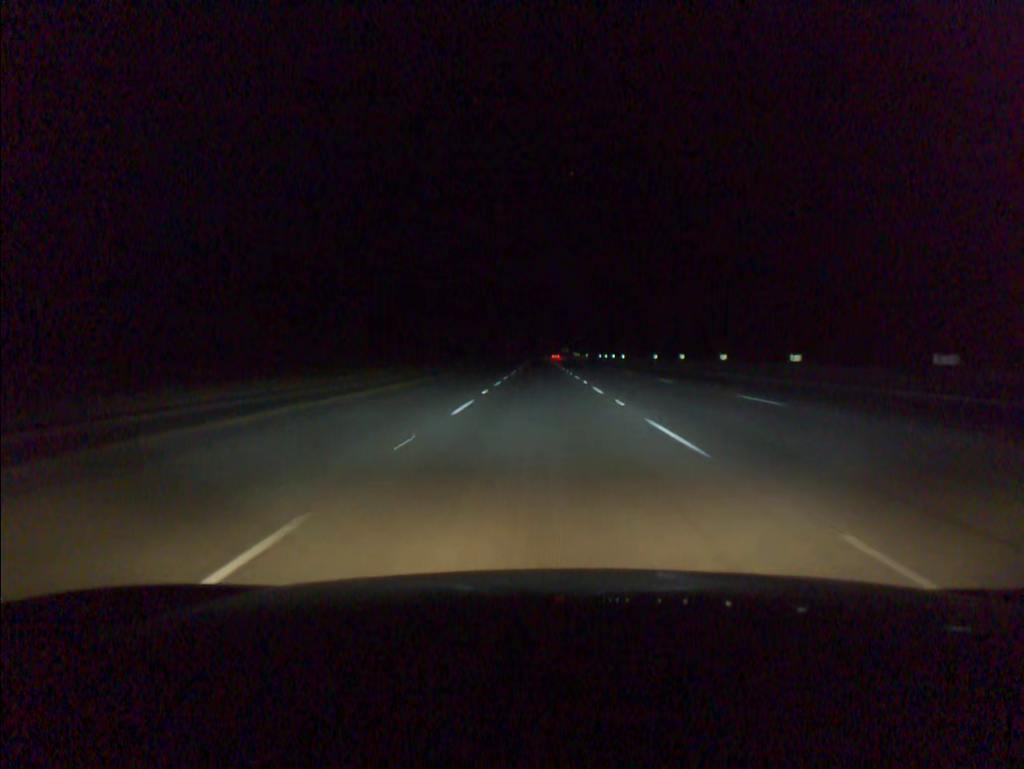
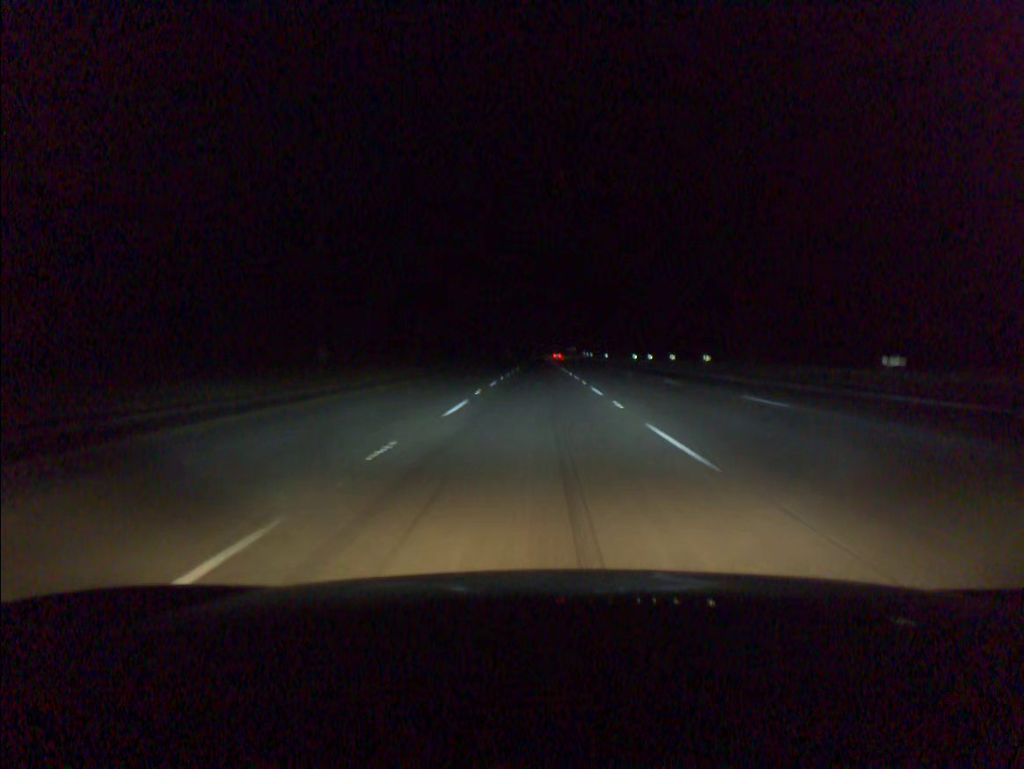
(+0.1, +59.5) m; 0°
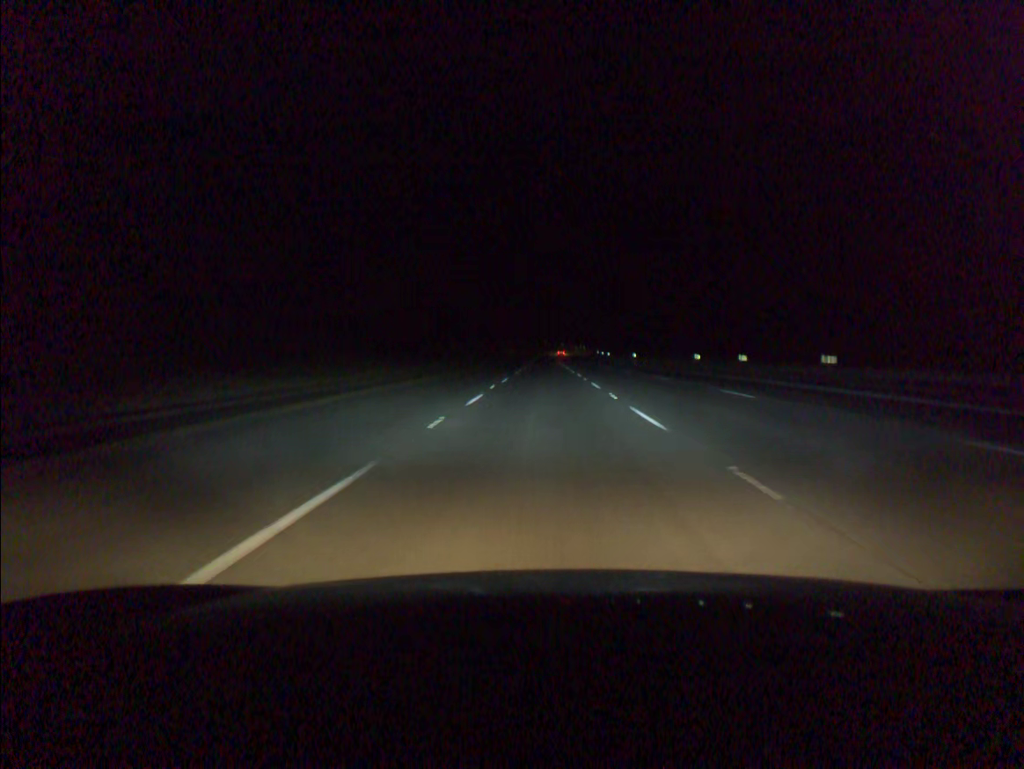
(-0.1, +39.6) m; 0°
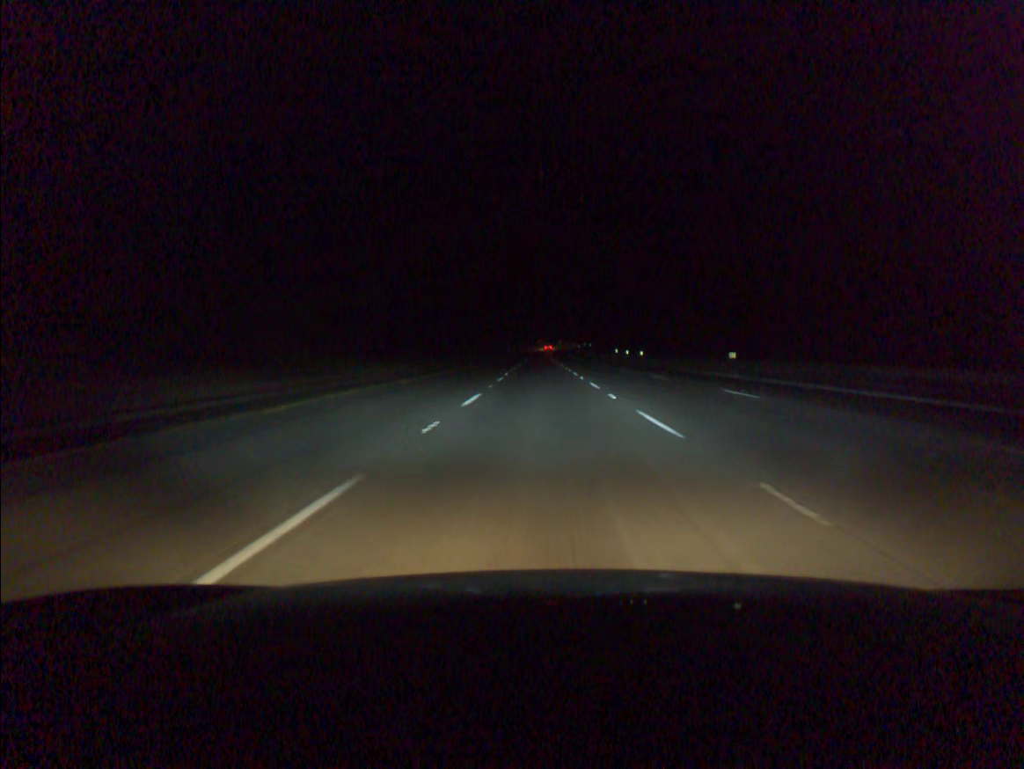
(+0.1, +59.4) m; 0°
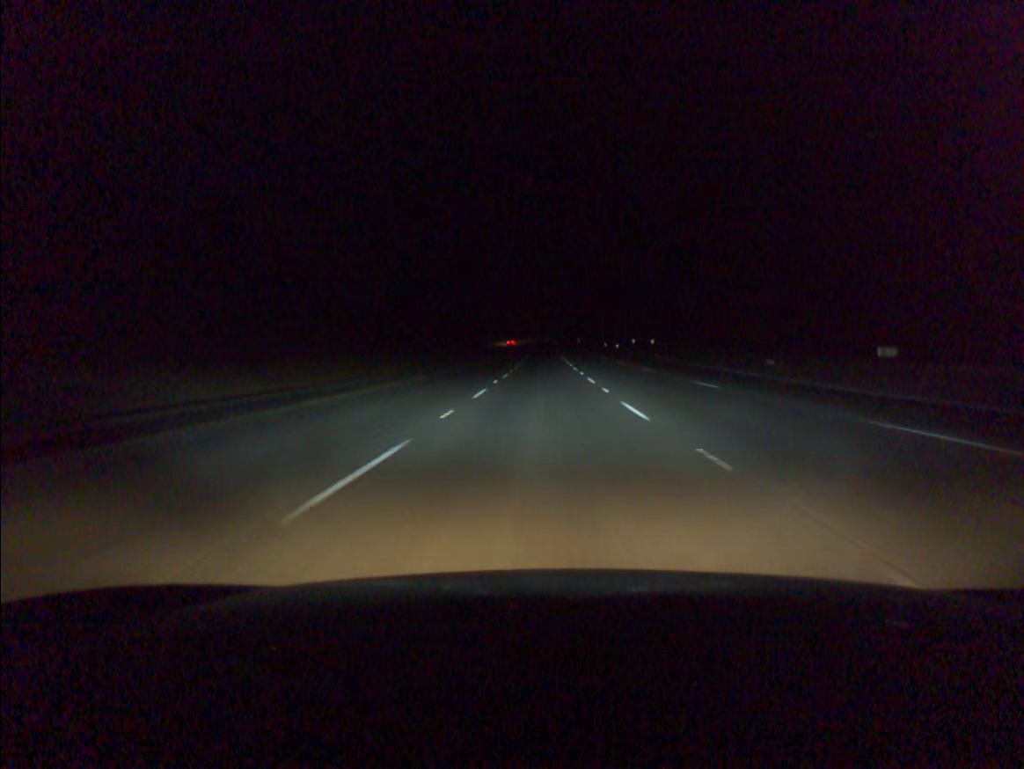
(-0.2, +99.0) m; 0°
